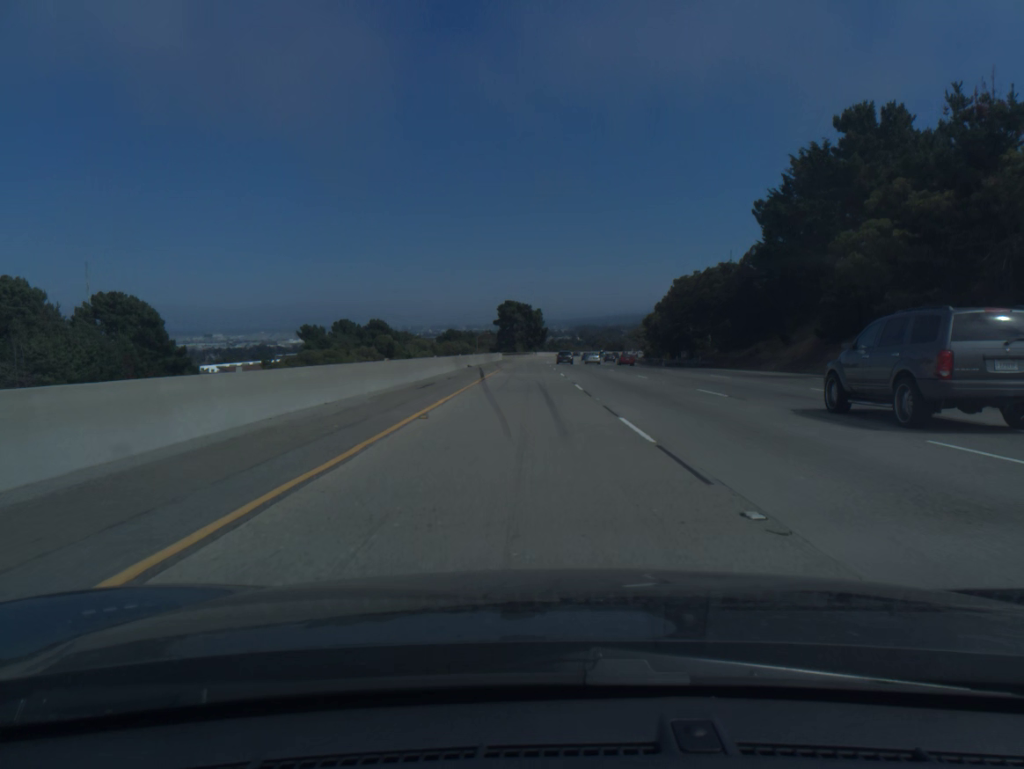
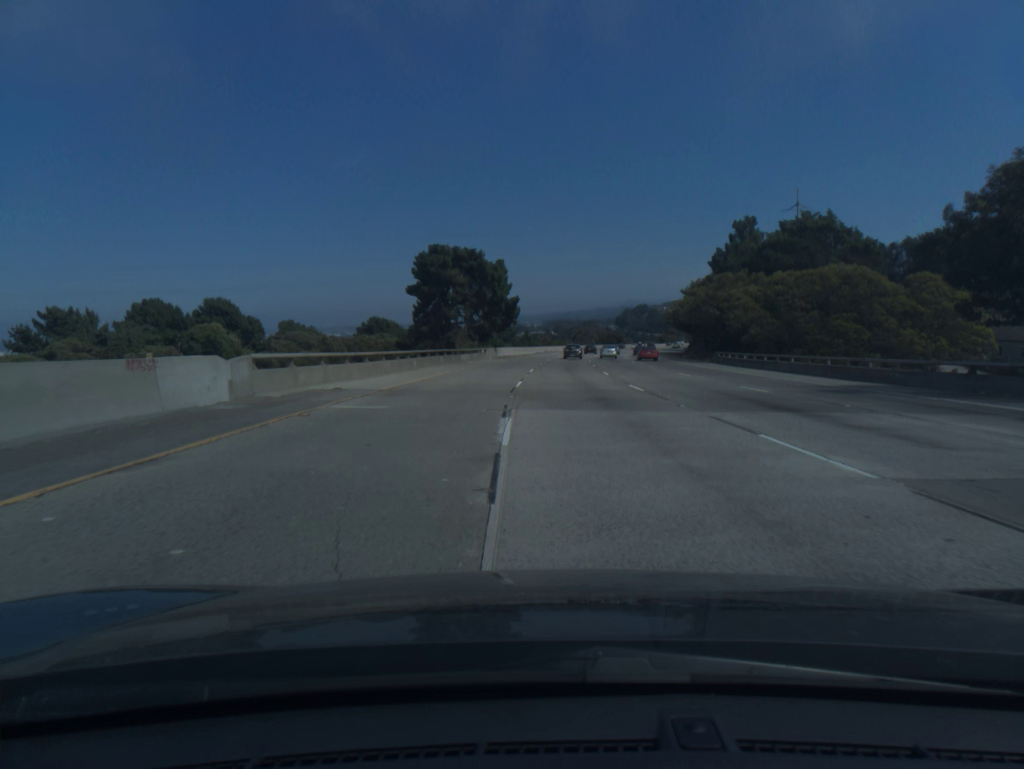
(+1.0, +88.1) m; +2°
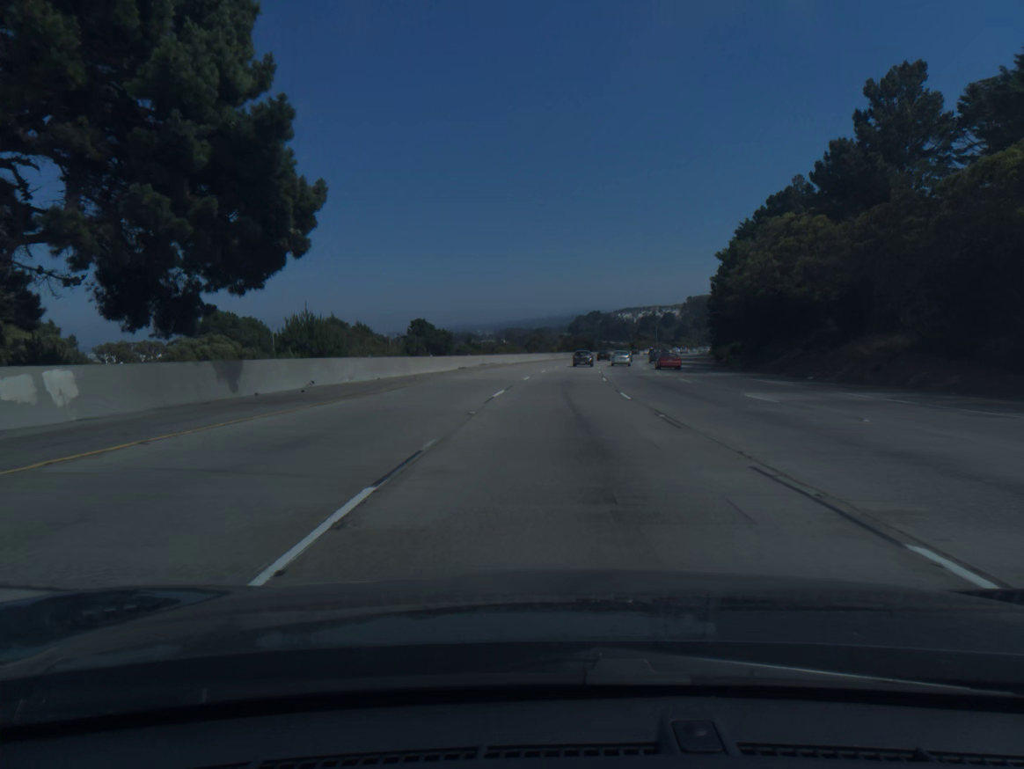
(+1.7, +65.6) m; +3°
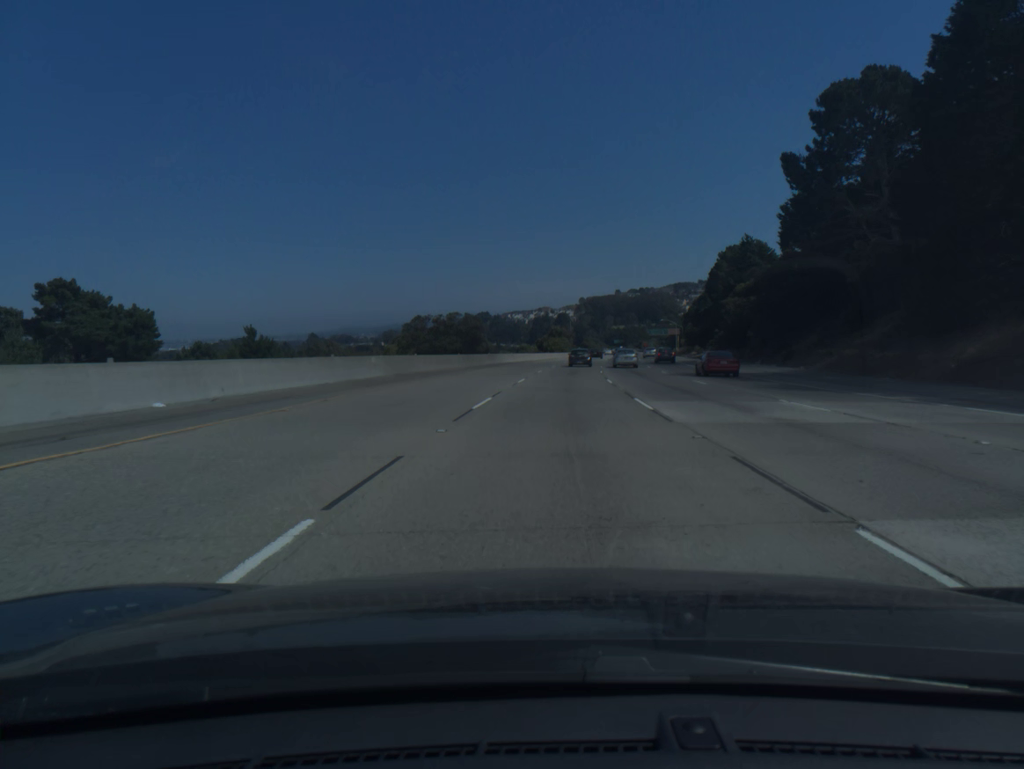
(+7.3, +107.2) m; +8°
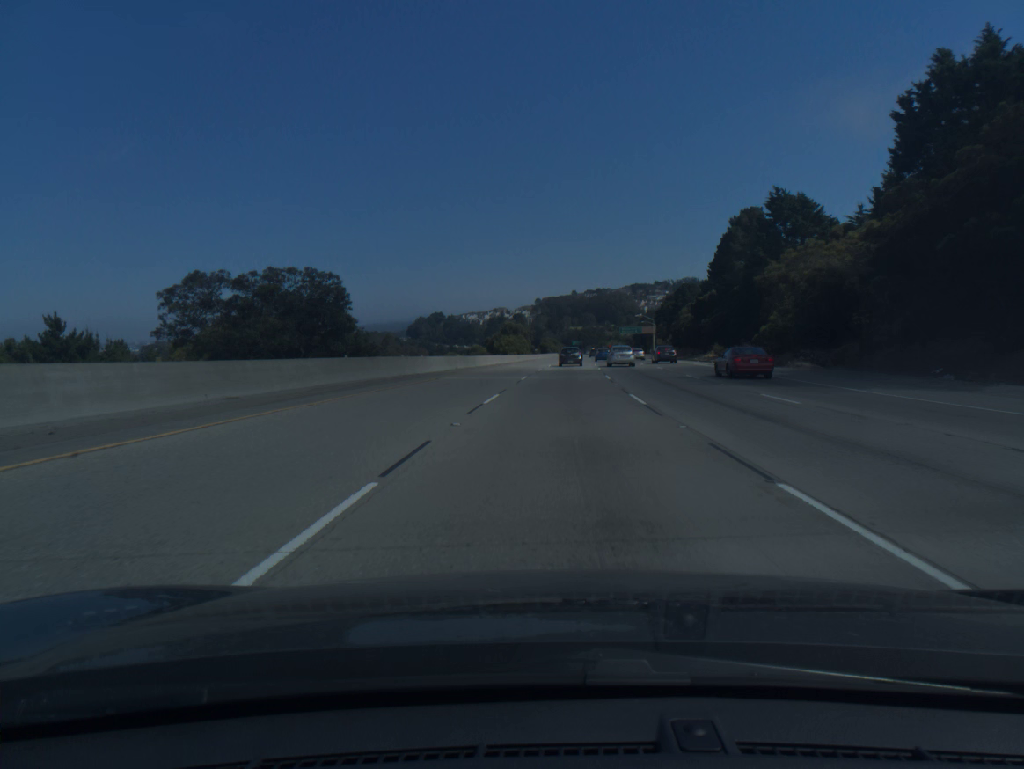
(+1.1, +42.1) m; +3°
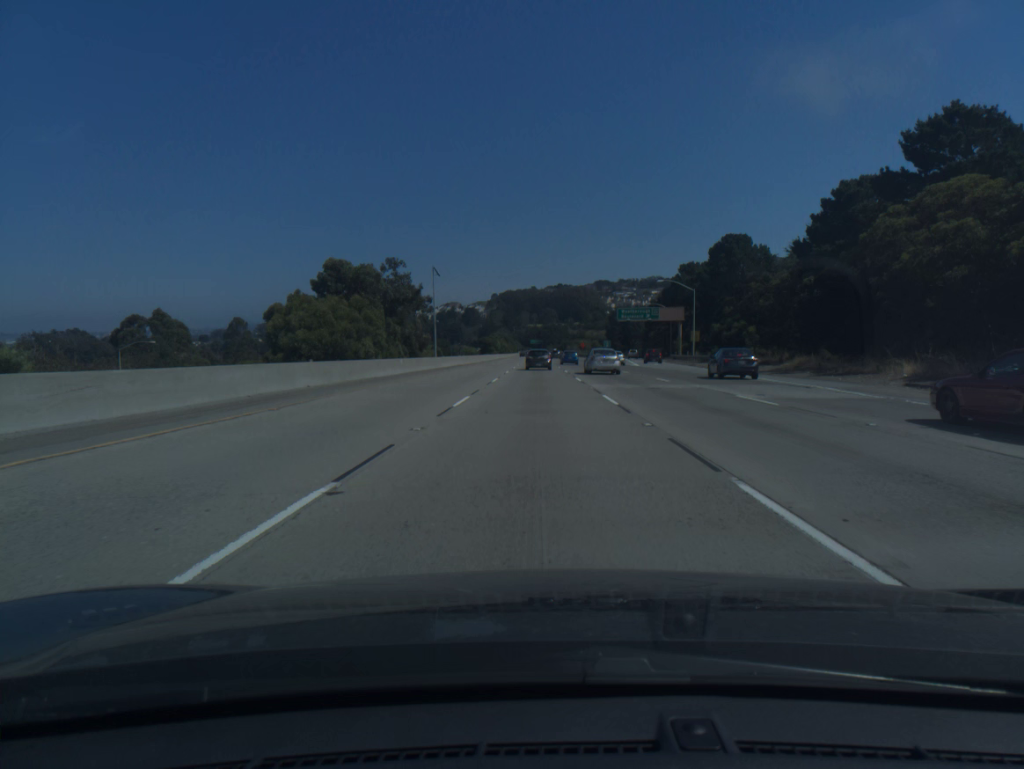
(+4.7, +102.6) m; +3°
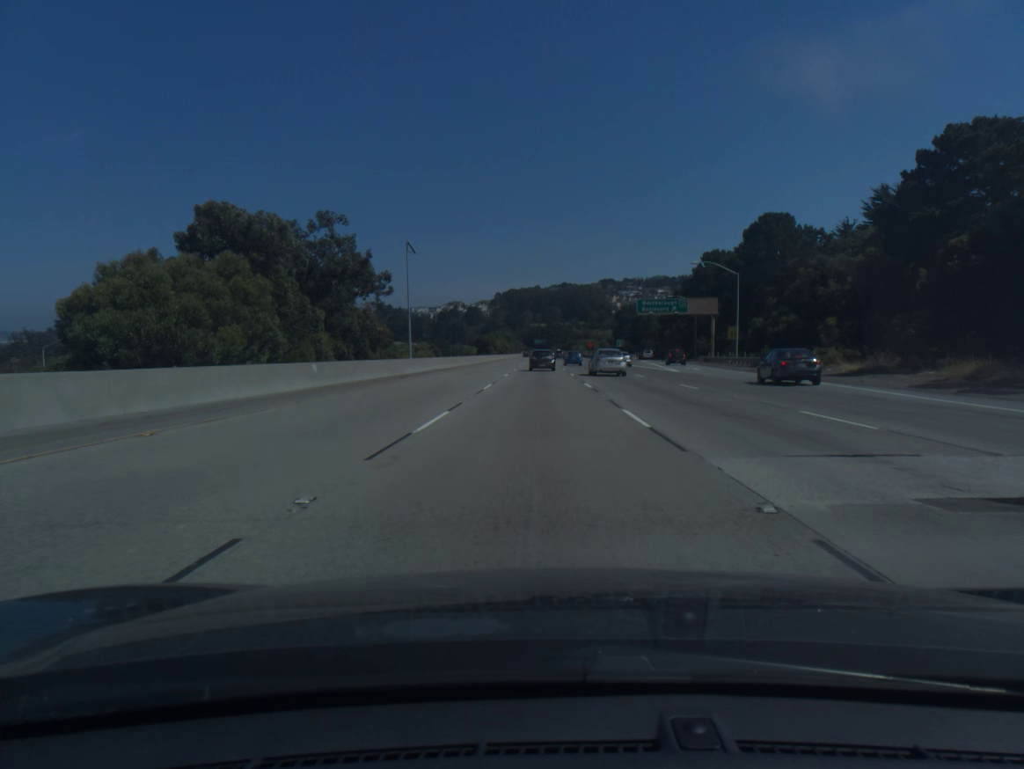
(-0.1, +20.1) m; 0°
